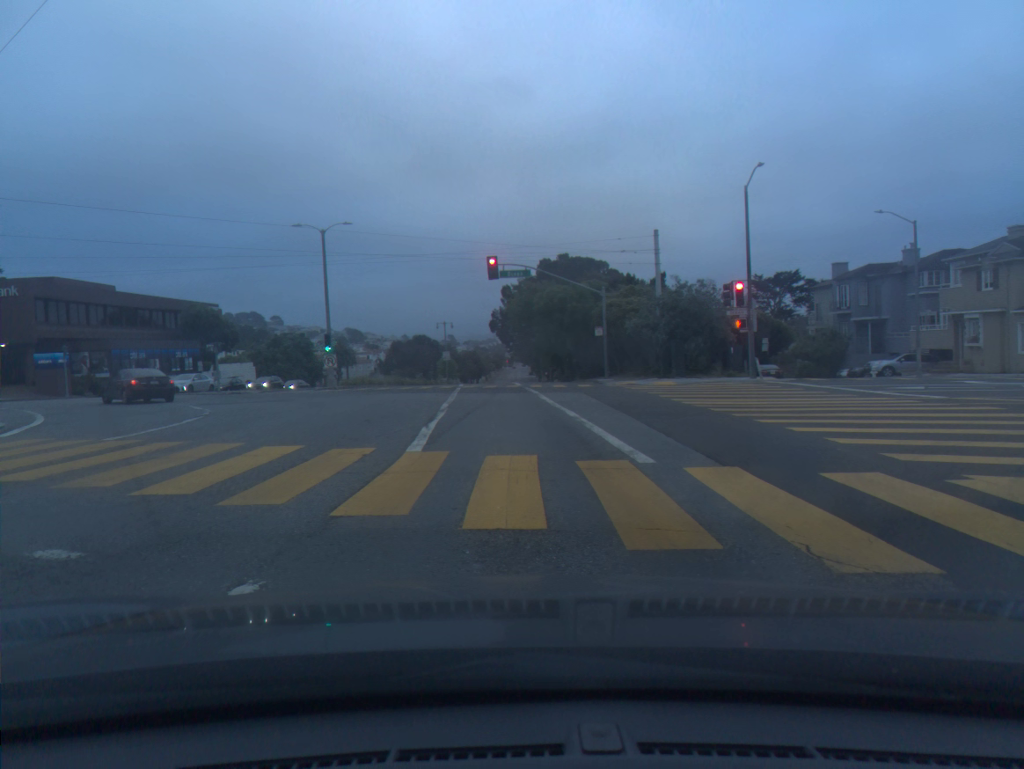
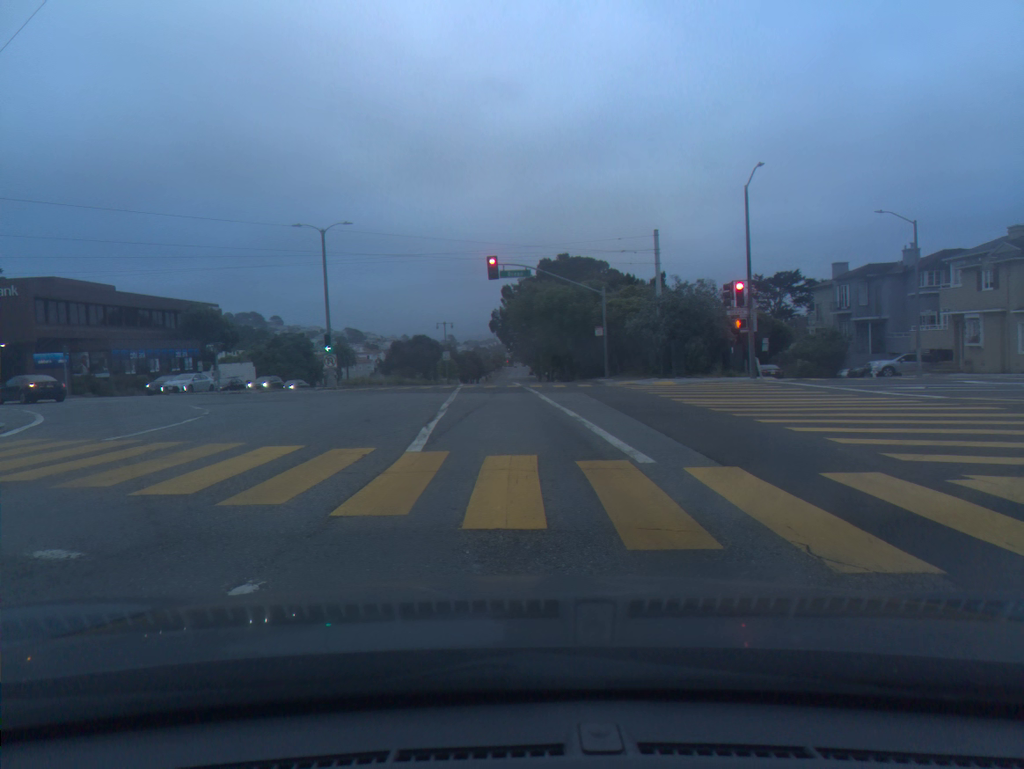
(0.0, 0.0) m; 0°
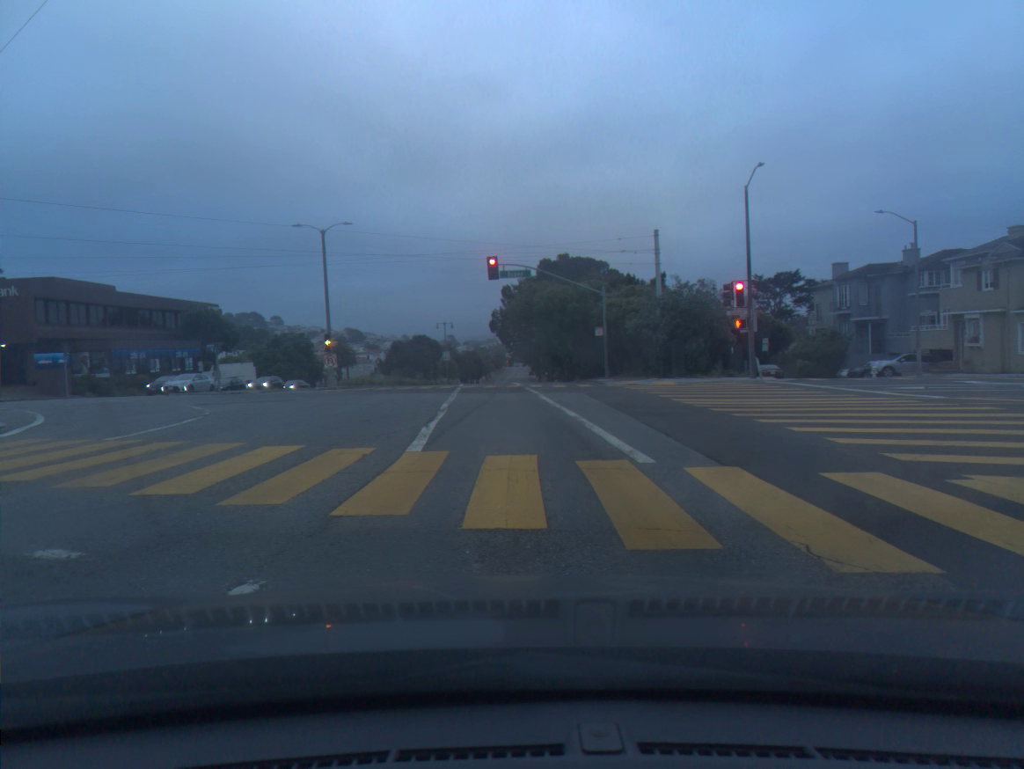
(0.0, 0.0) m; 0°
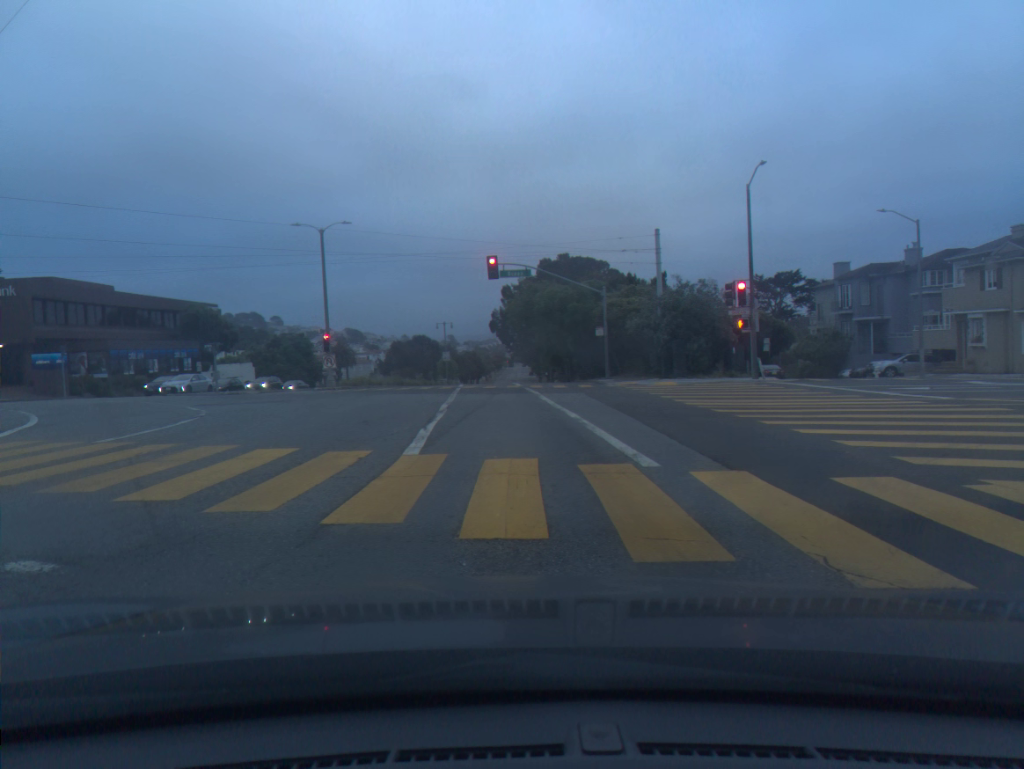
(0.0, +0.3) m; 0°
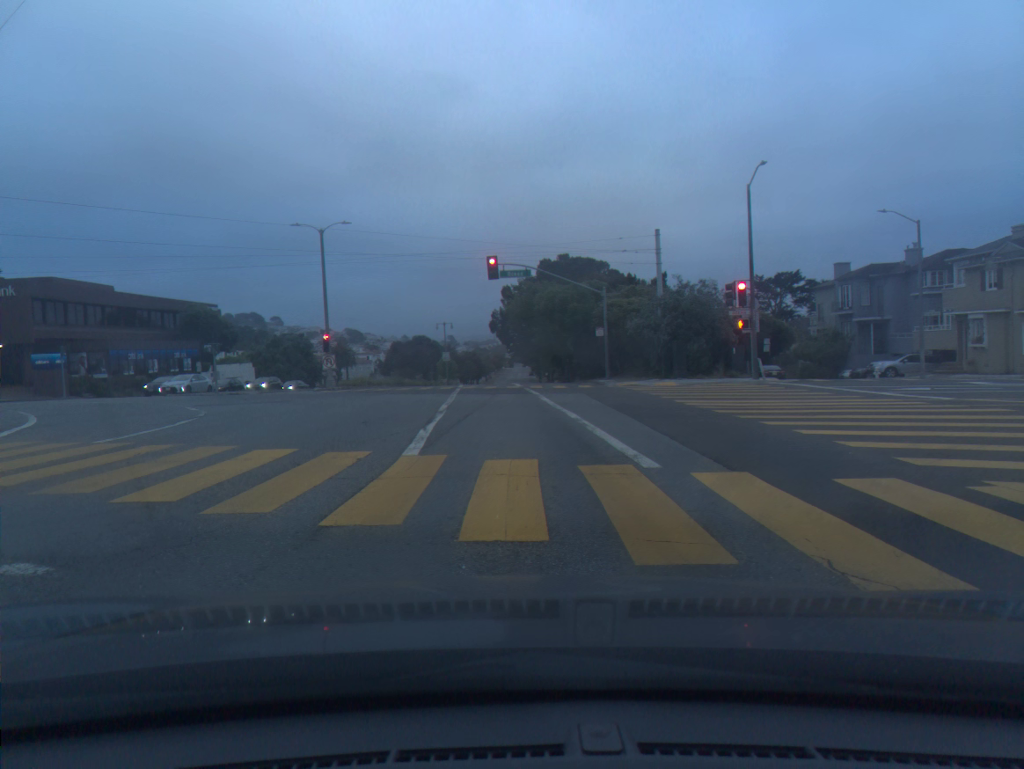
(0.0, +0.1) m; 0°
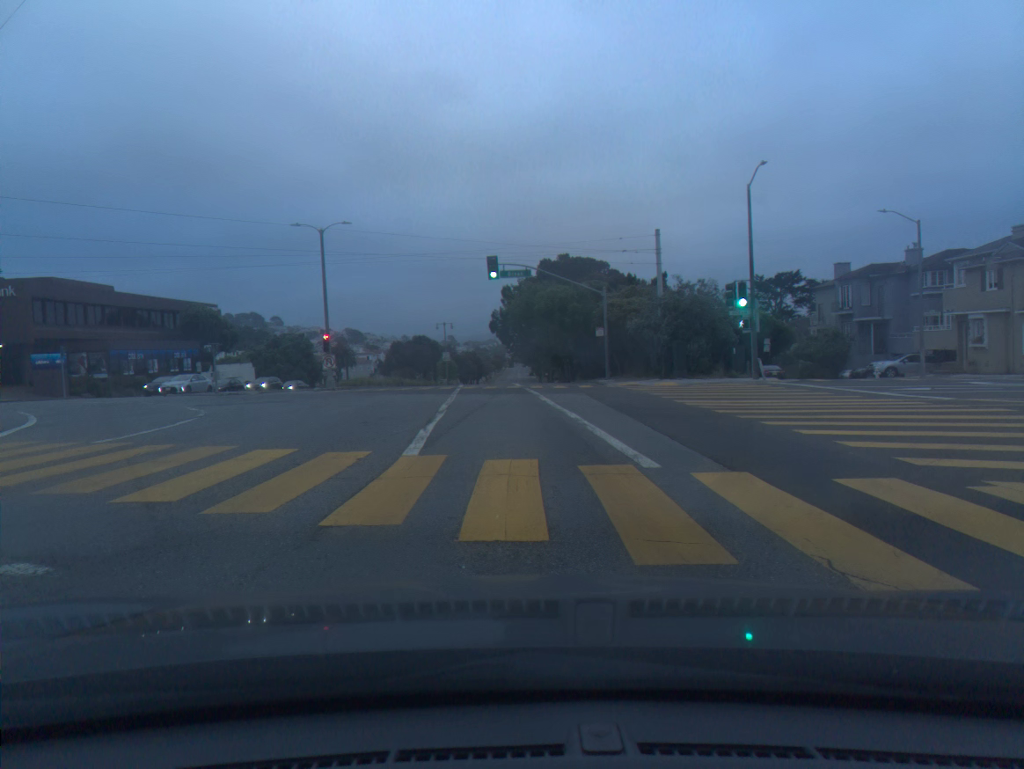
(0.0, 0.0) m; 0°
